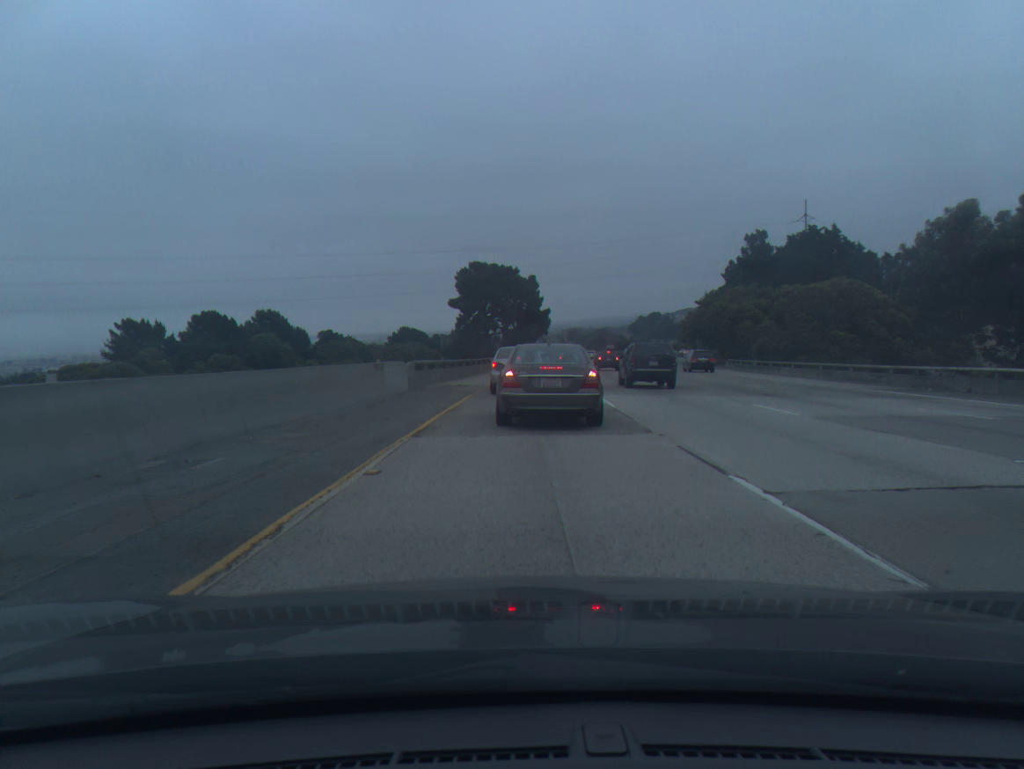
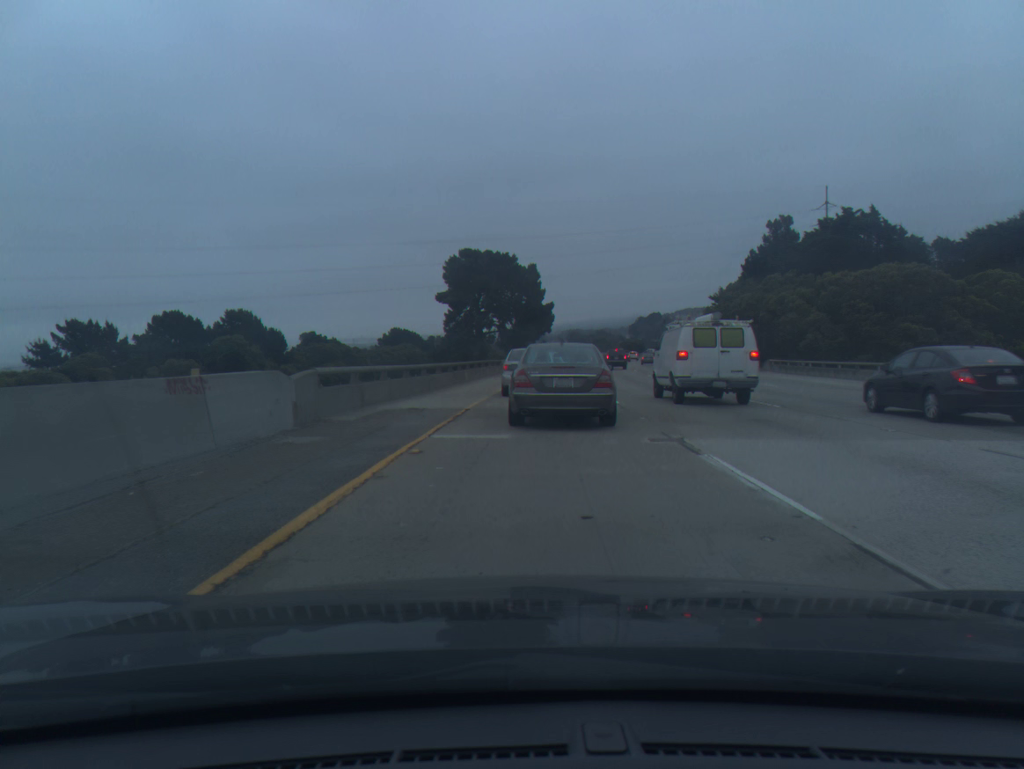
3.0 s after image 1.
(0.0, +13.0) m; -1°
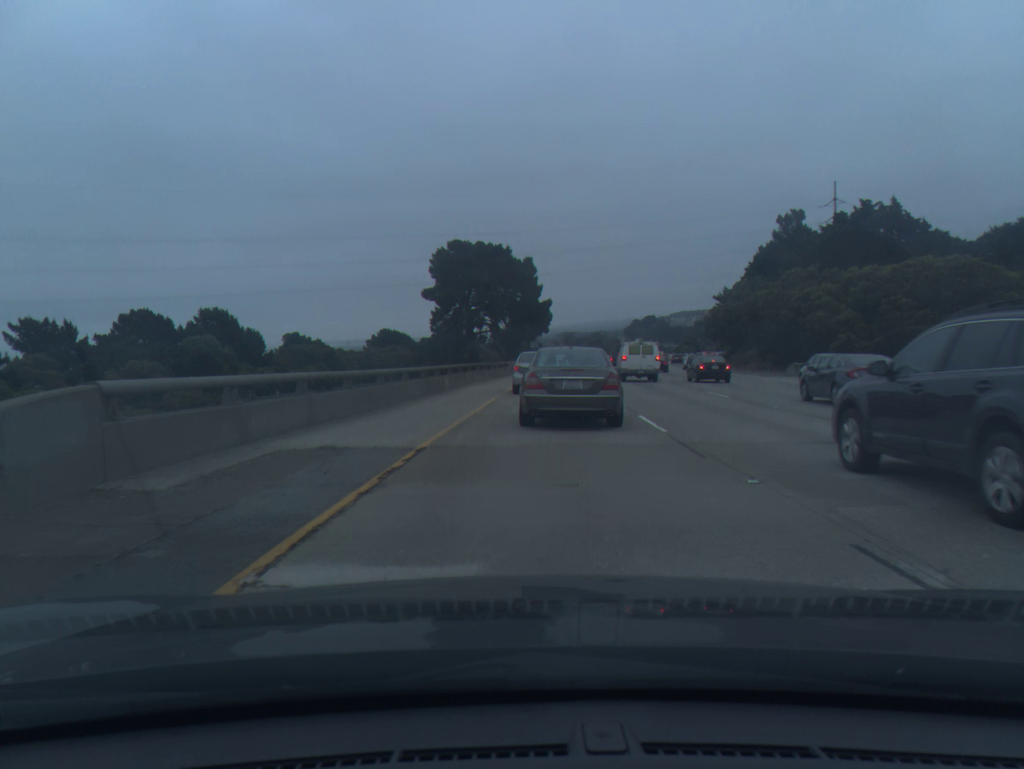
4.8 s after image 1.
(+0.1, +7.3) m; +1°
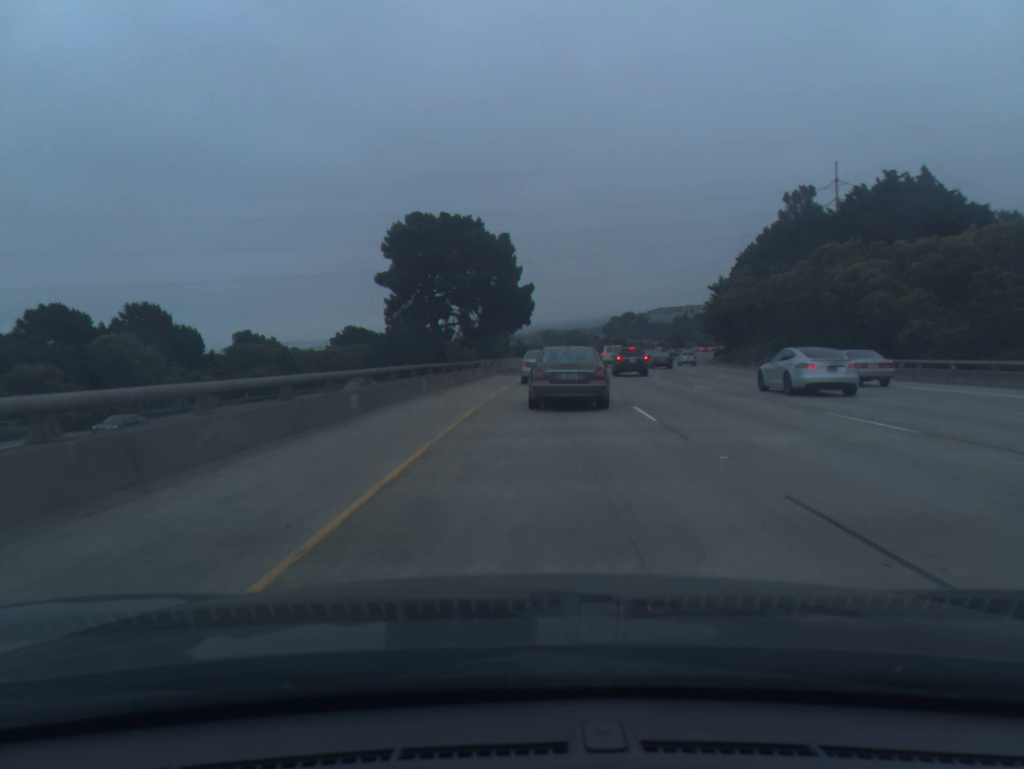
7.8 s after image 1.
(+0.2, +12.9) m; +2°
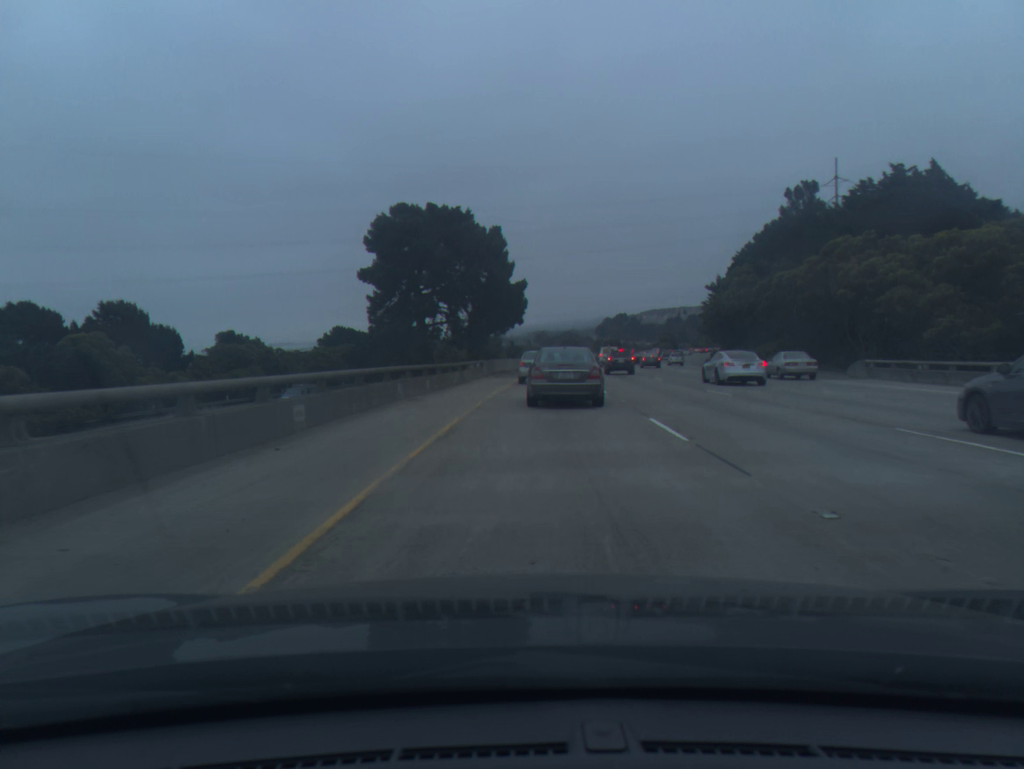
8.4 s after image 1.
(0.0, +3.4) m; 0°
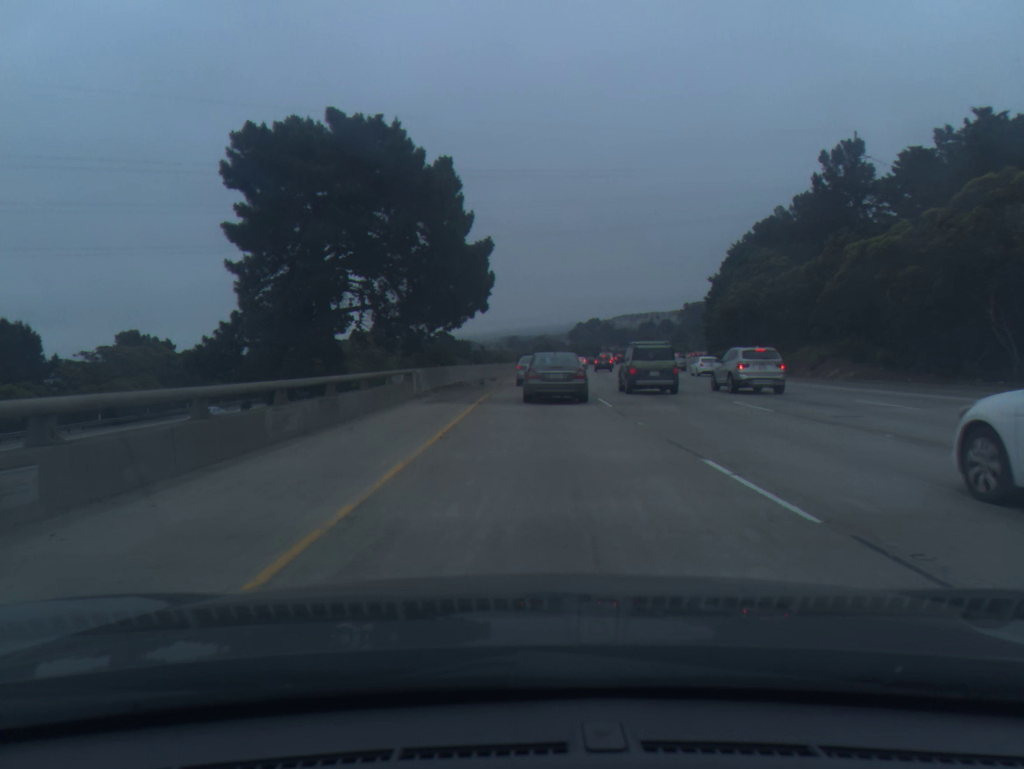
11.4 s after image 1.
(+0.3, +20.1) m; +2°
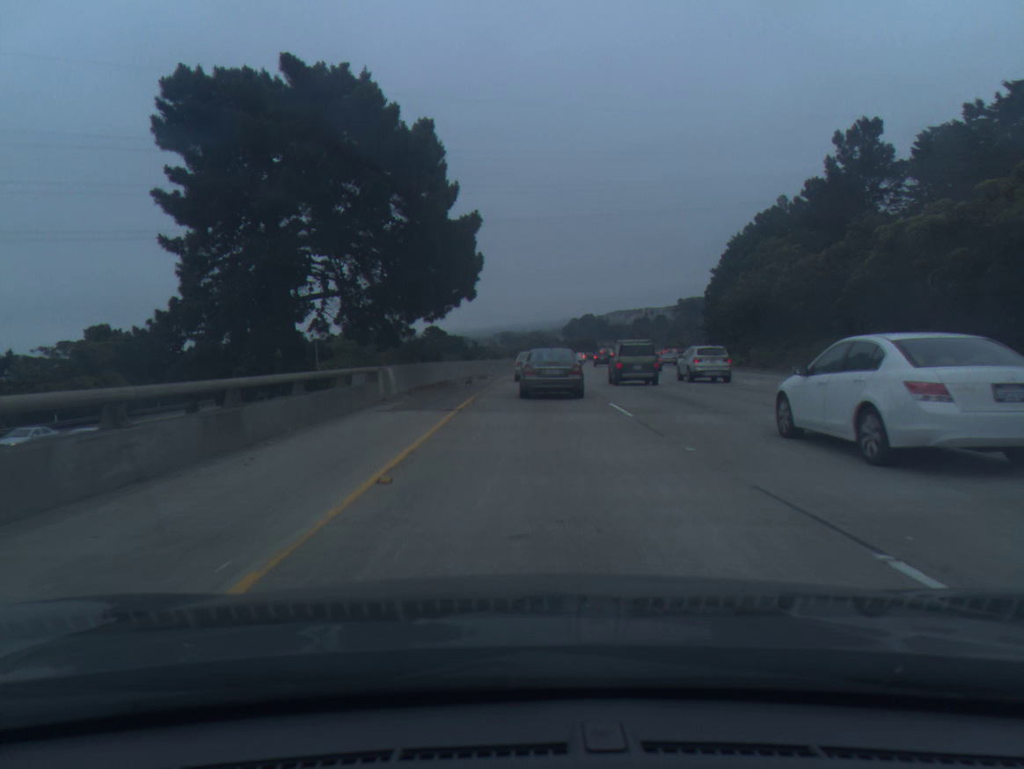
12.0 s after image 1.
(0.0, +4.9) m; 0°
